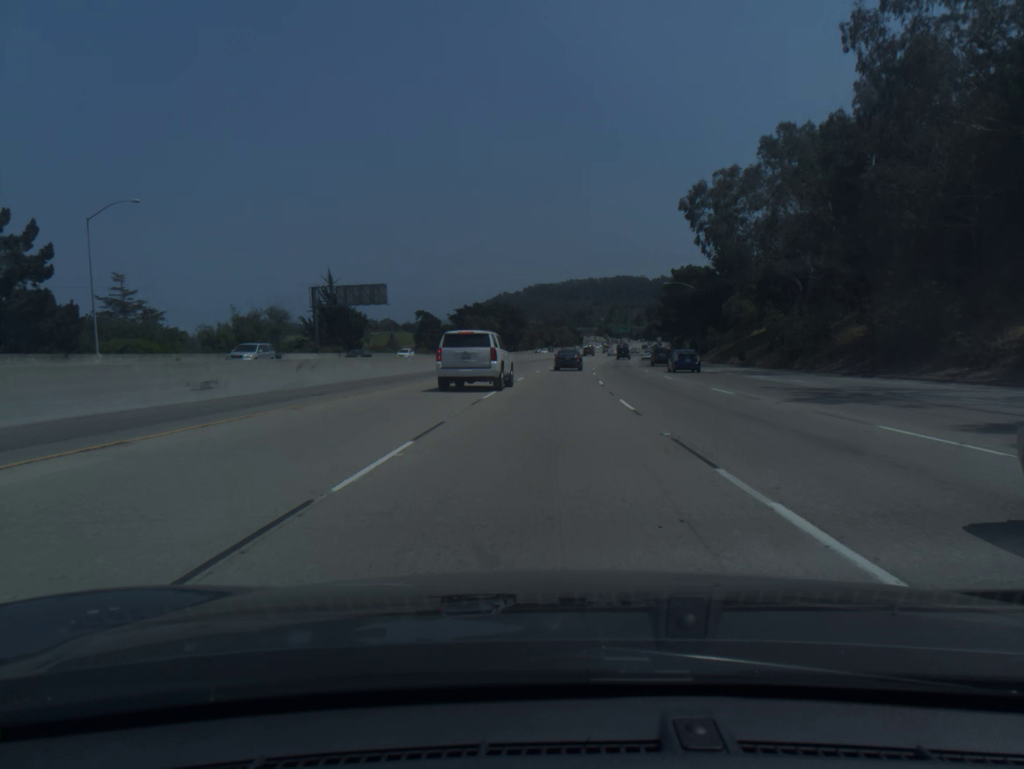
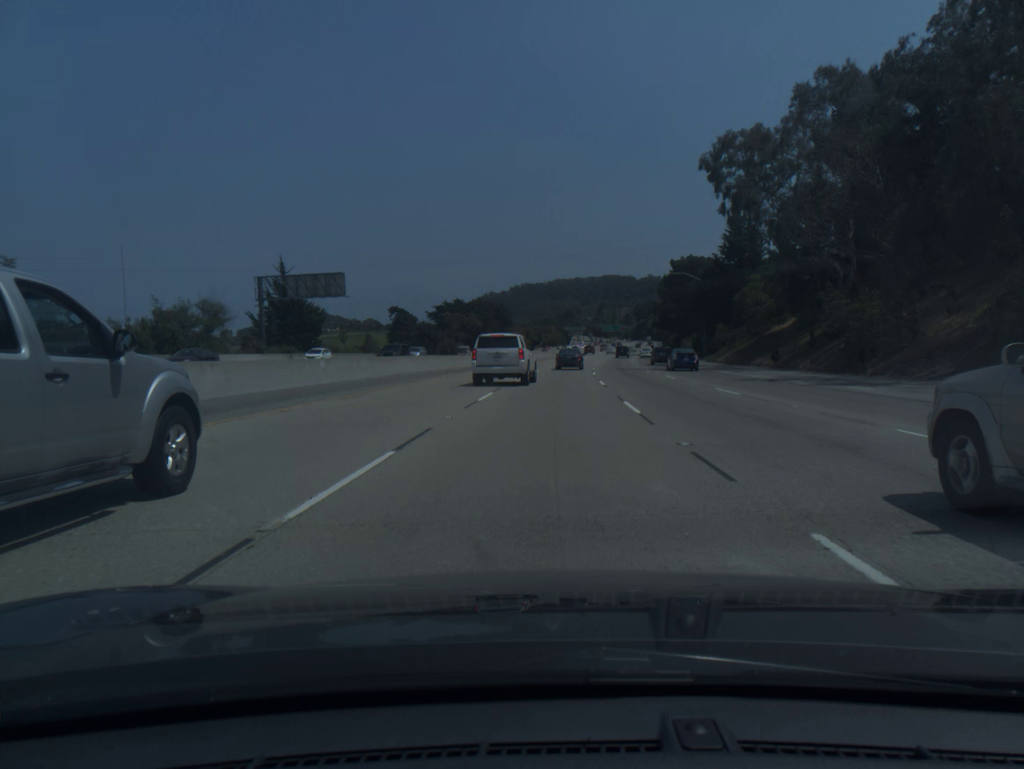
(+0.1, +15.5) m; +1°
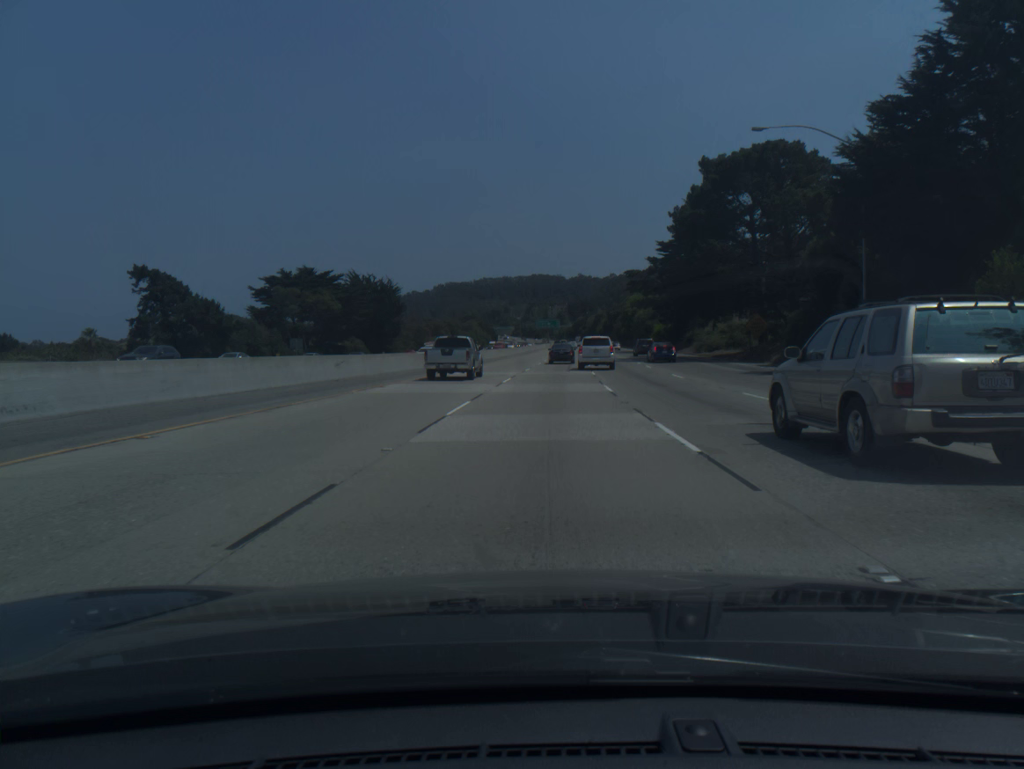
(+3.4, +77.9) m; +5°
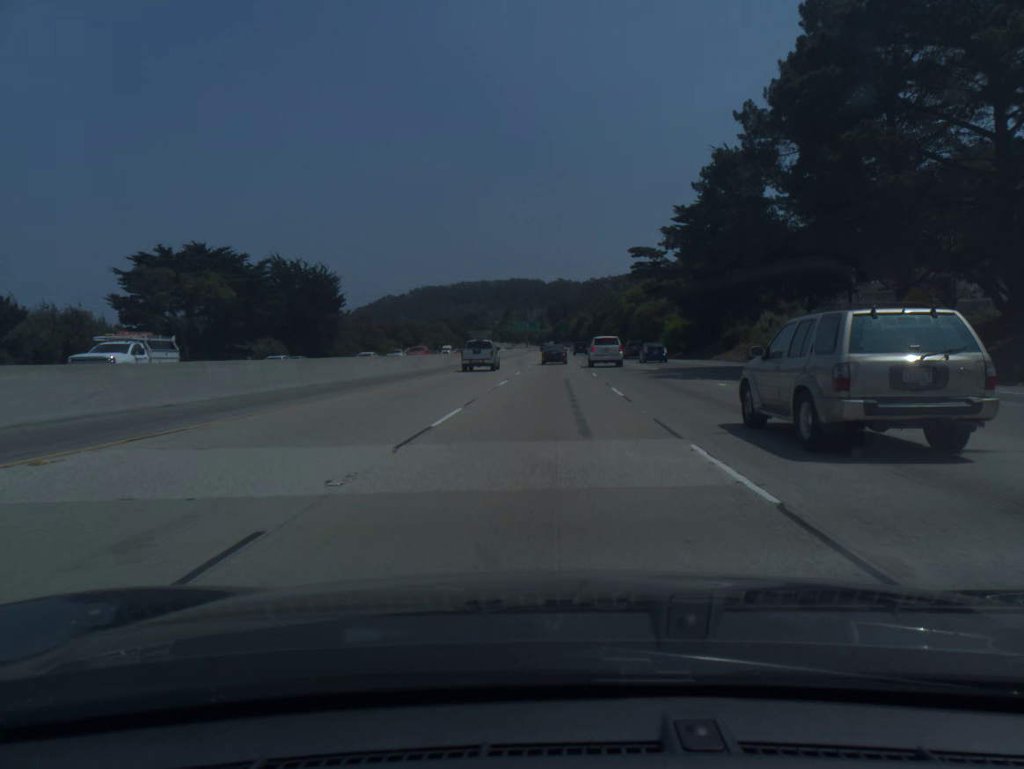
(+0.4, +31.4) m; +1°
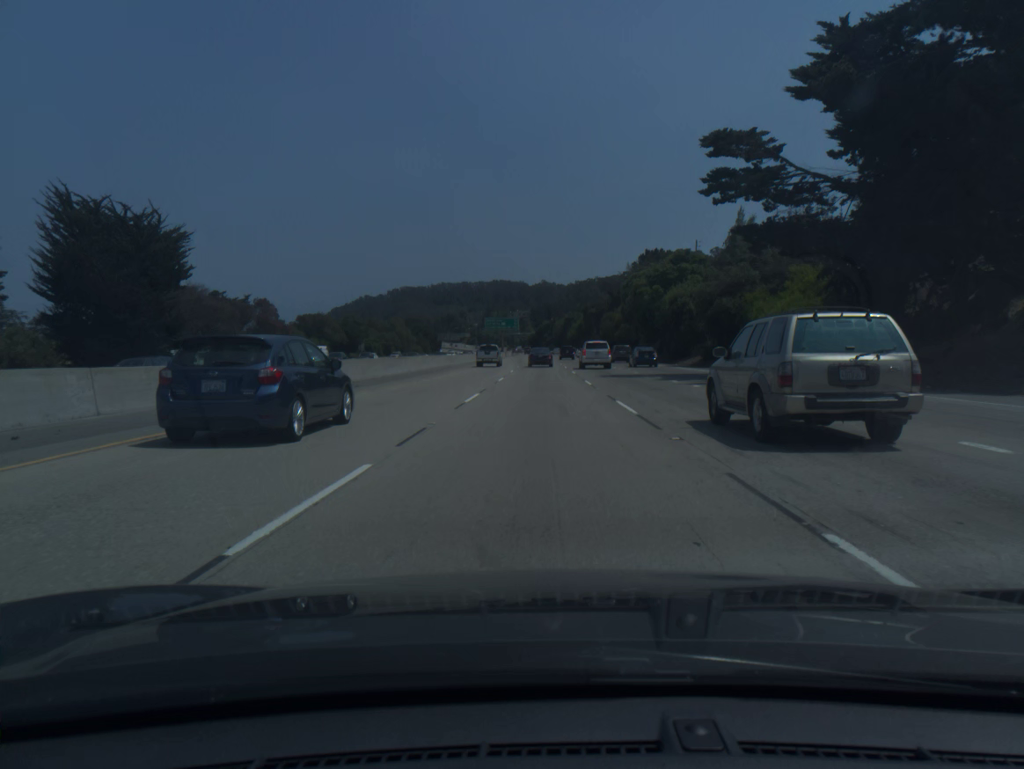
(+0.7, +47.3) m; +1°
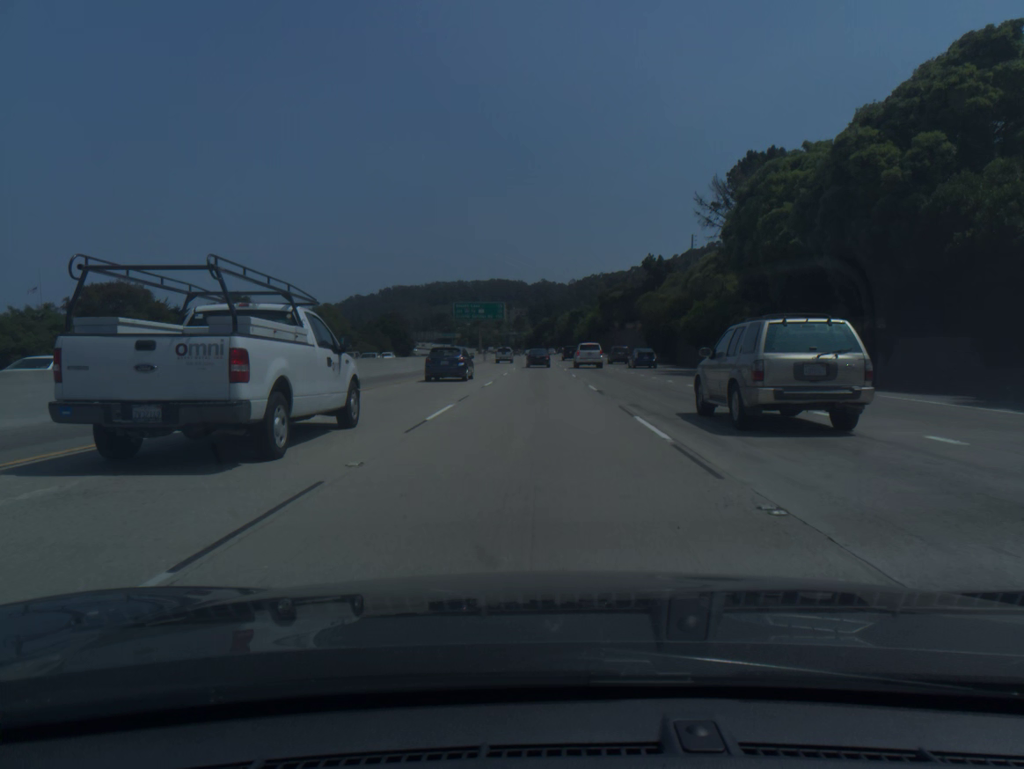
(0.0, +62.1) m; 0°
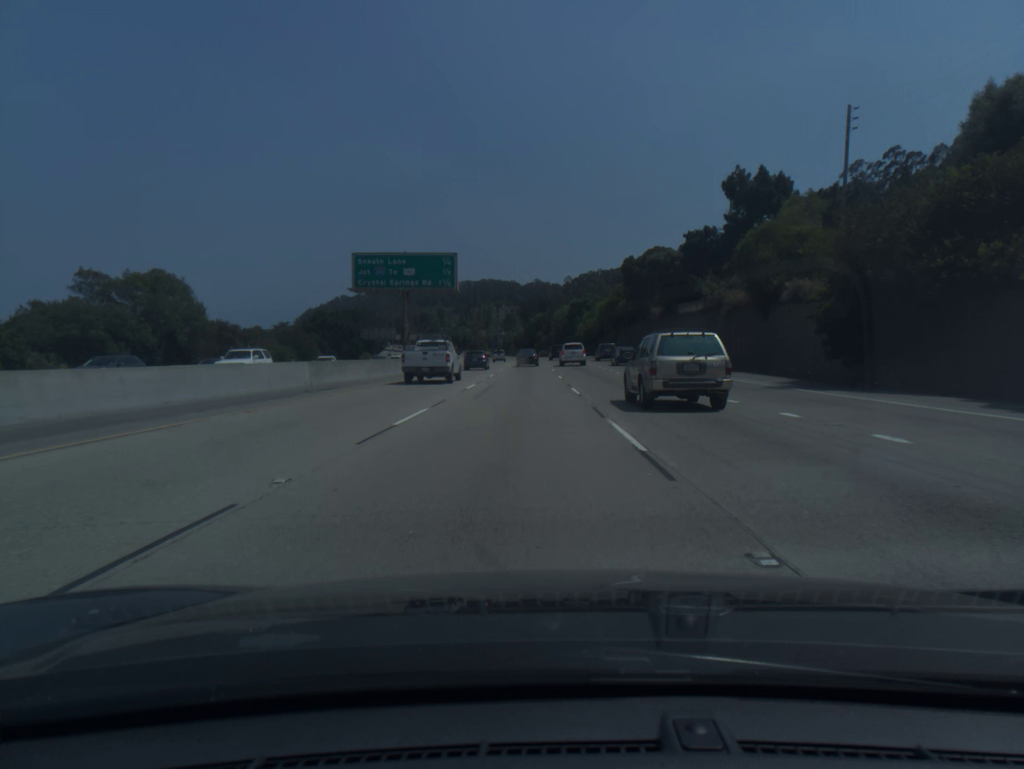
(+0.2, +58.2) m; 0°
